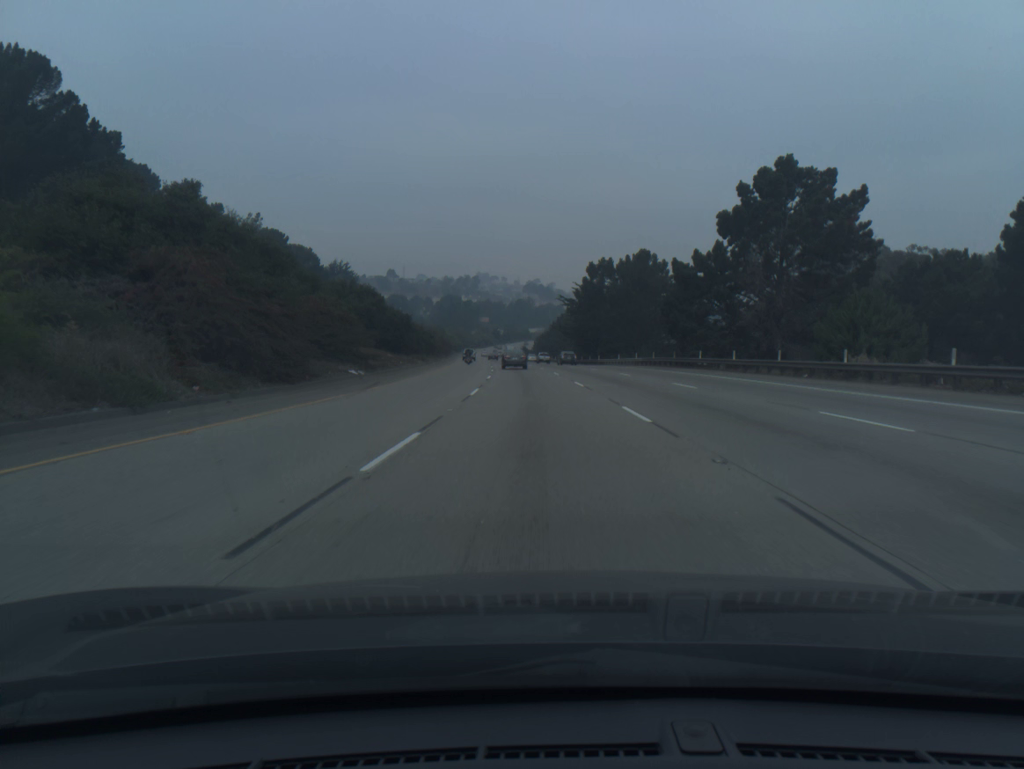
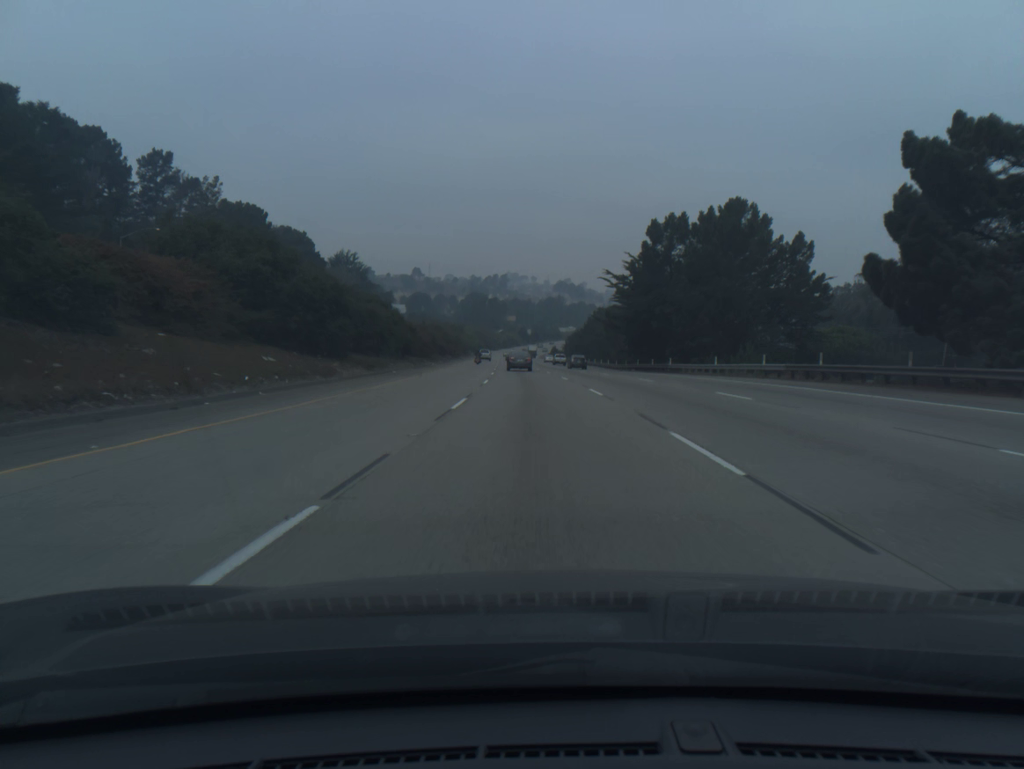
(-0.7, +35.0) m; -2°
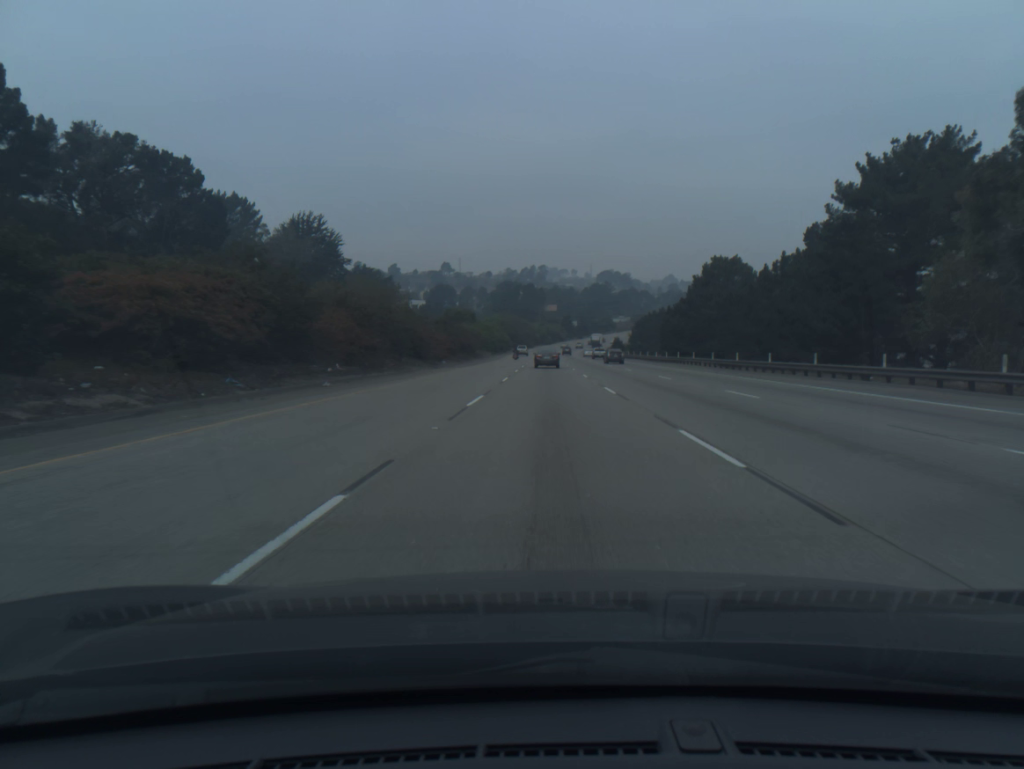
(-3.1, +87.0) m; -3°
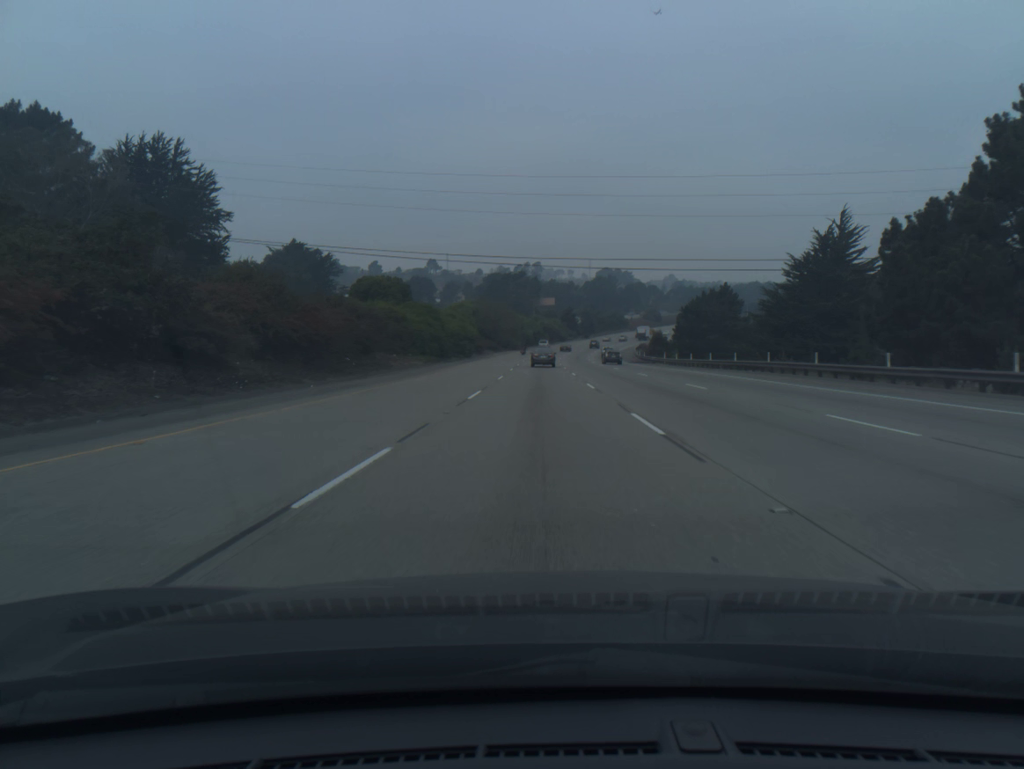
(+0.4, +69.5) m; 0°
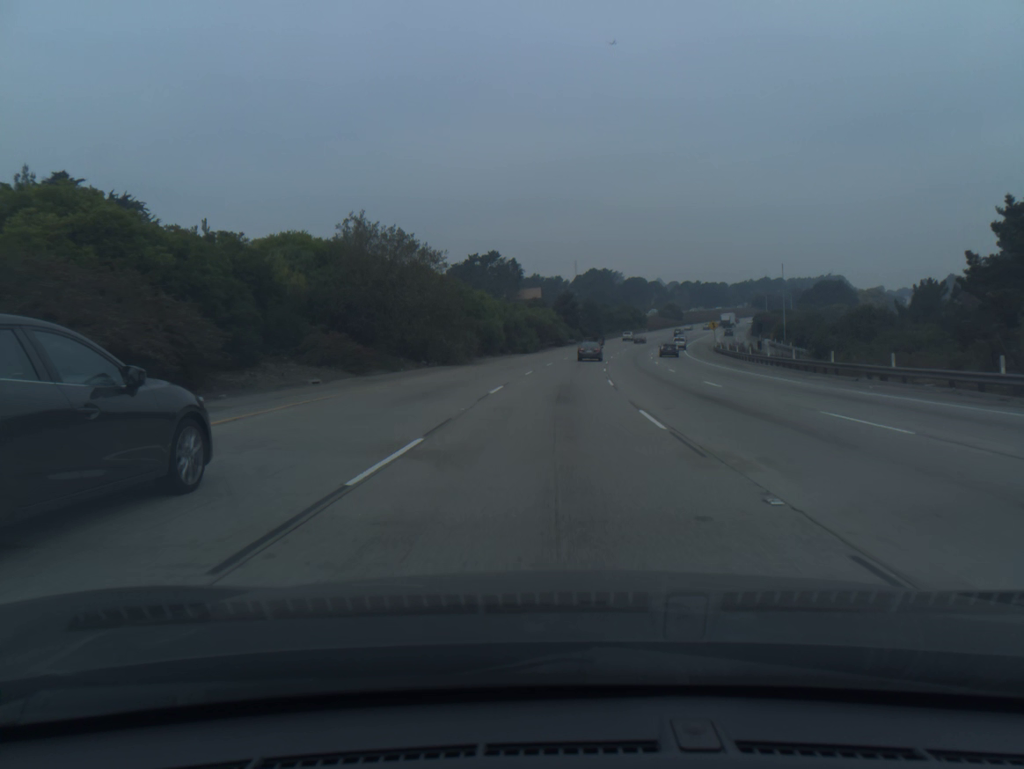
(0.0, +86.6) m; +1°
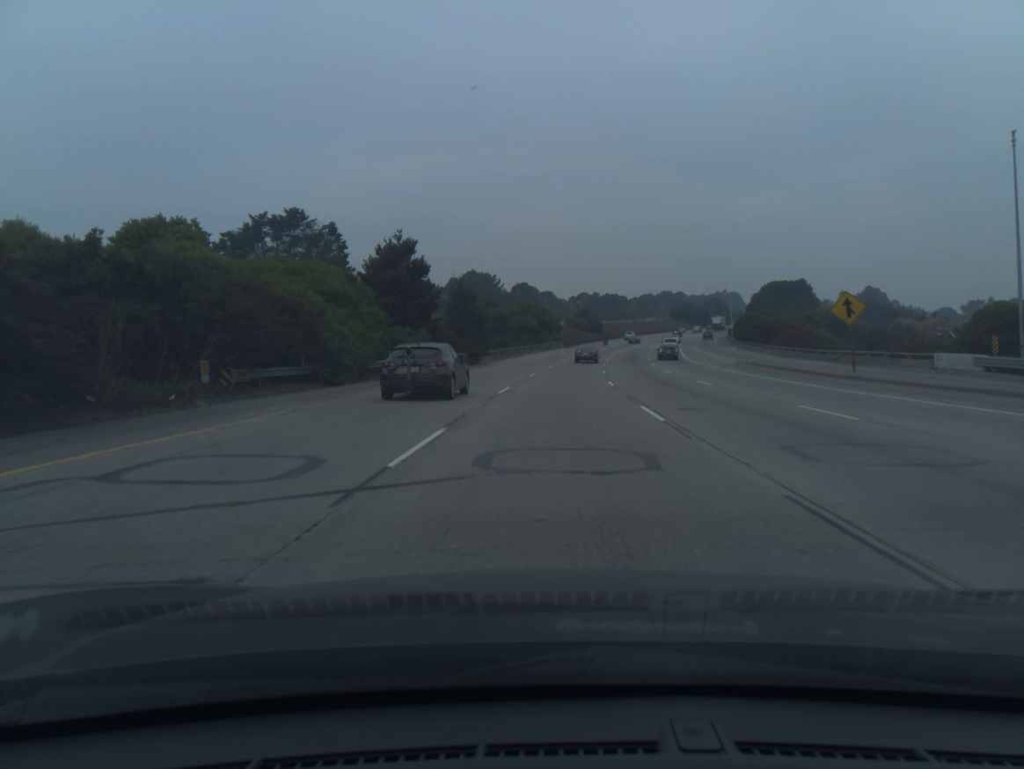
(+6.0, +85.7) m; +8°
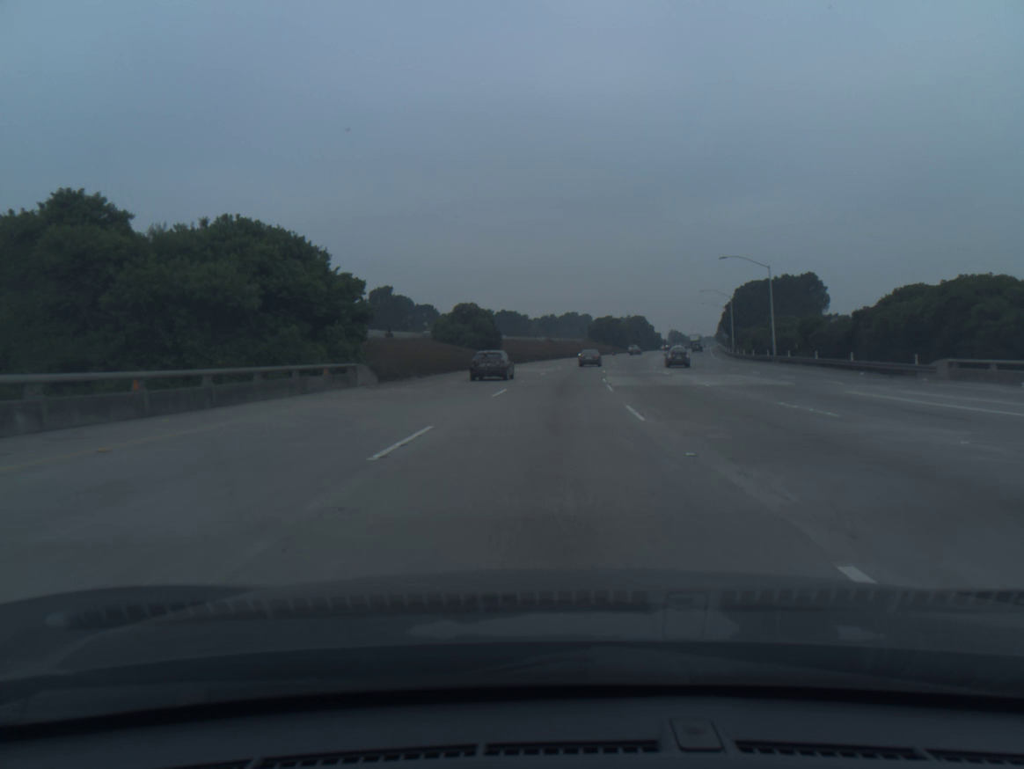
(+5.9, +85.5) m; +8°
